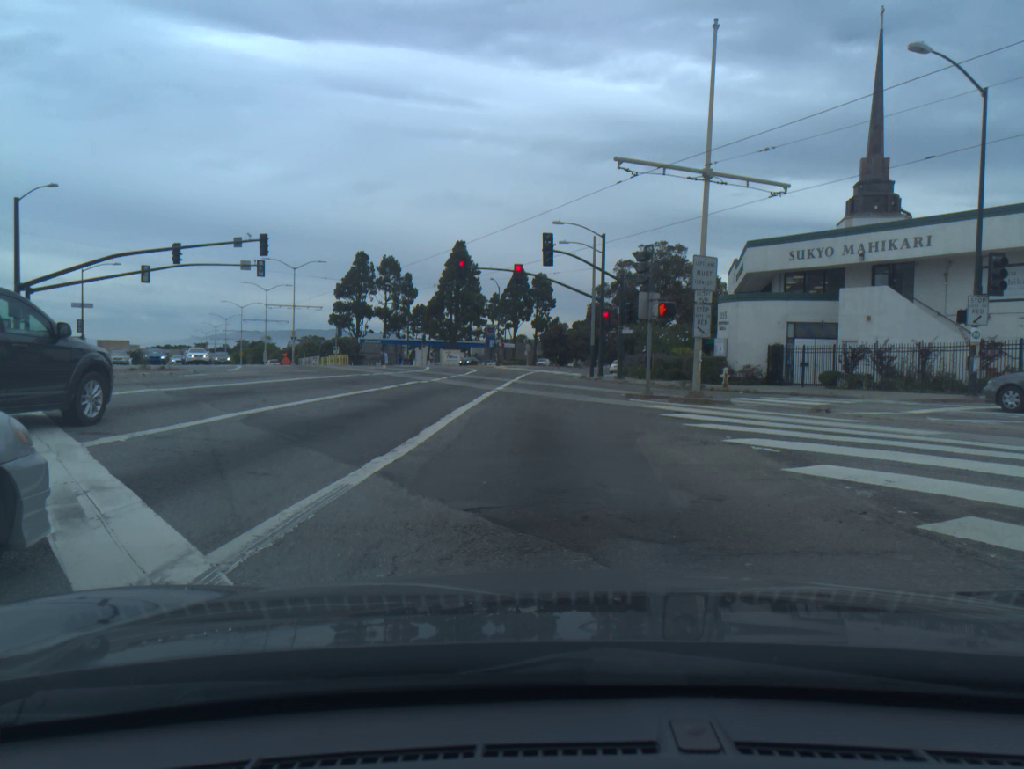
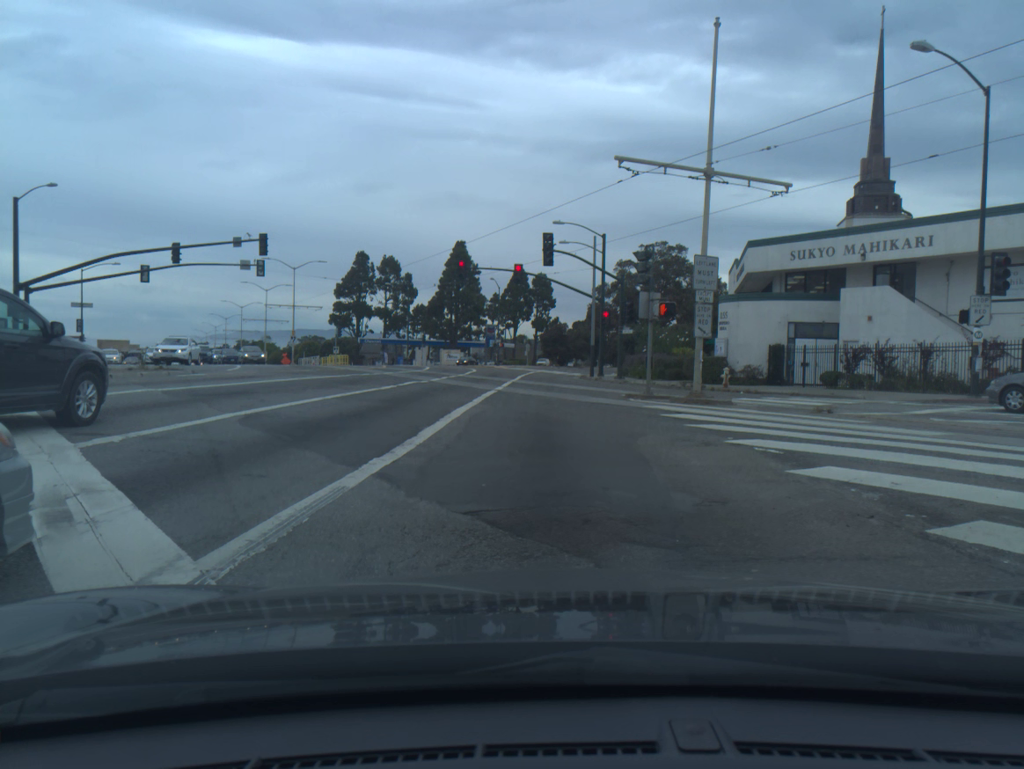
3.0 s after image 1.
(0.0, +0.1) m; 0°
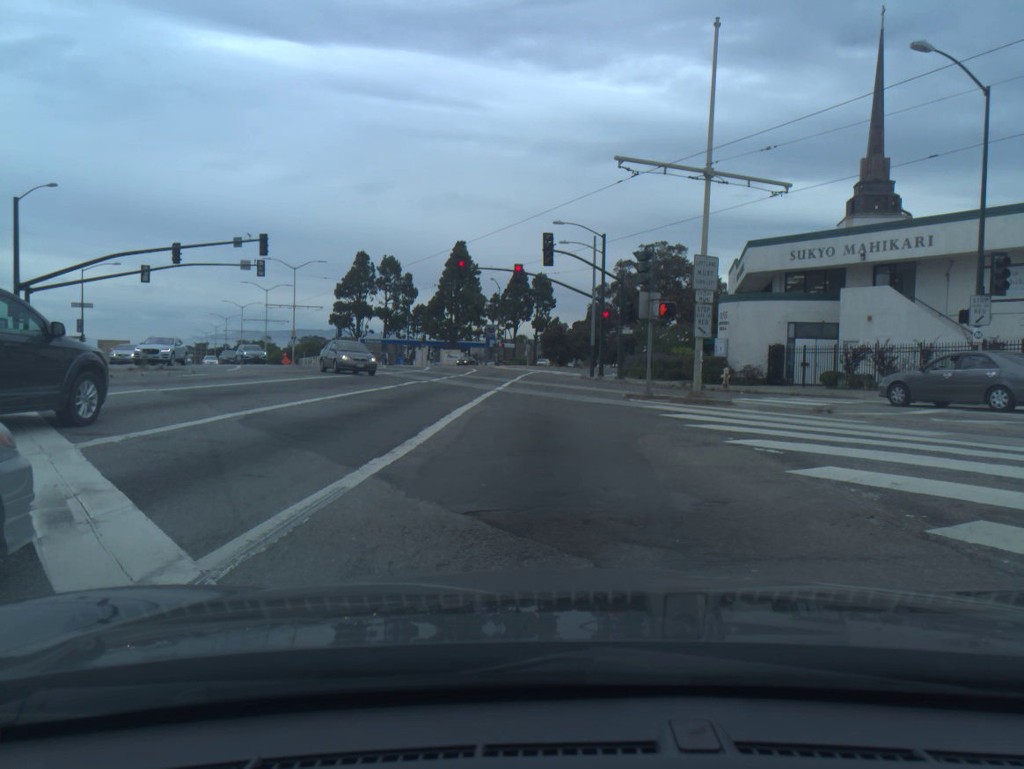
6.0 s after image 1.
(0.0, 0.0) m; 0°
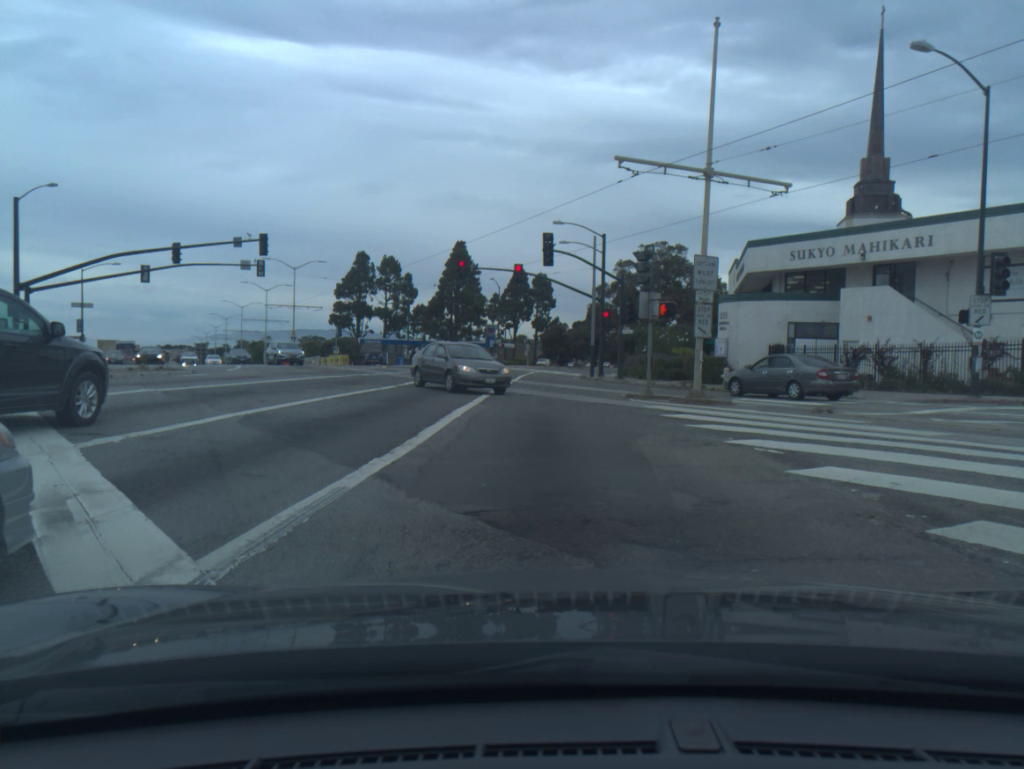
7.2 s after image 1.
(0.0, 0.0) m; 0°
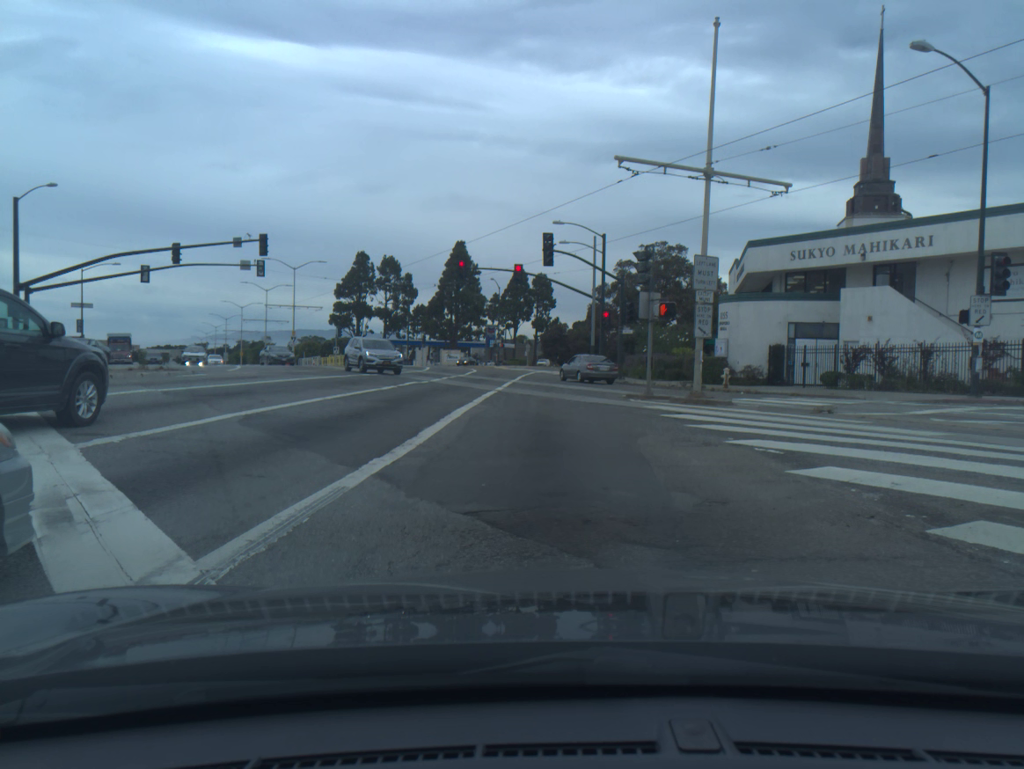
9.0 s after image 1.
(0.0, 0.0) m; 0°
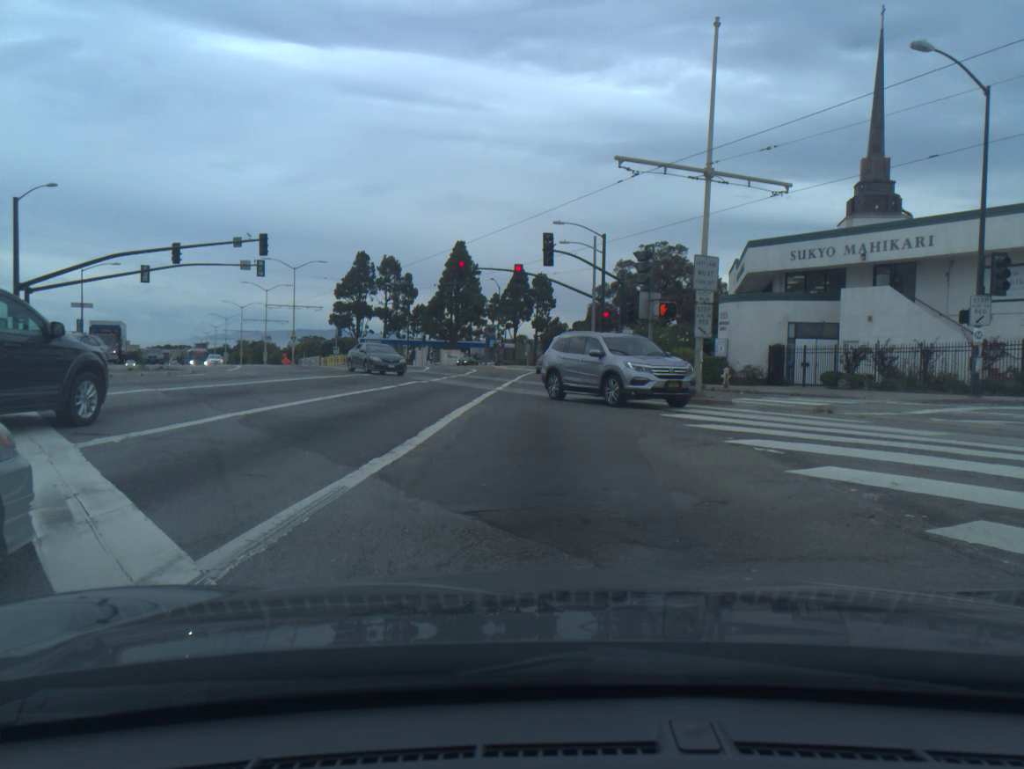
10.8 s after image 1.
(0.0, 0.0) m; 0°
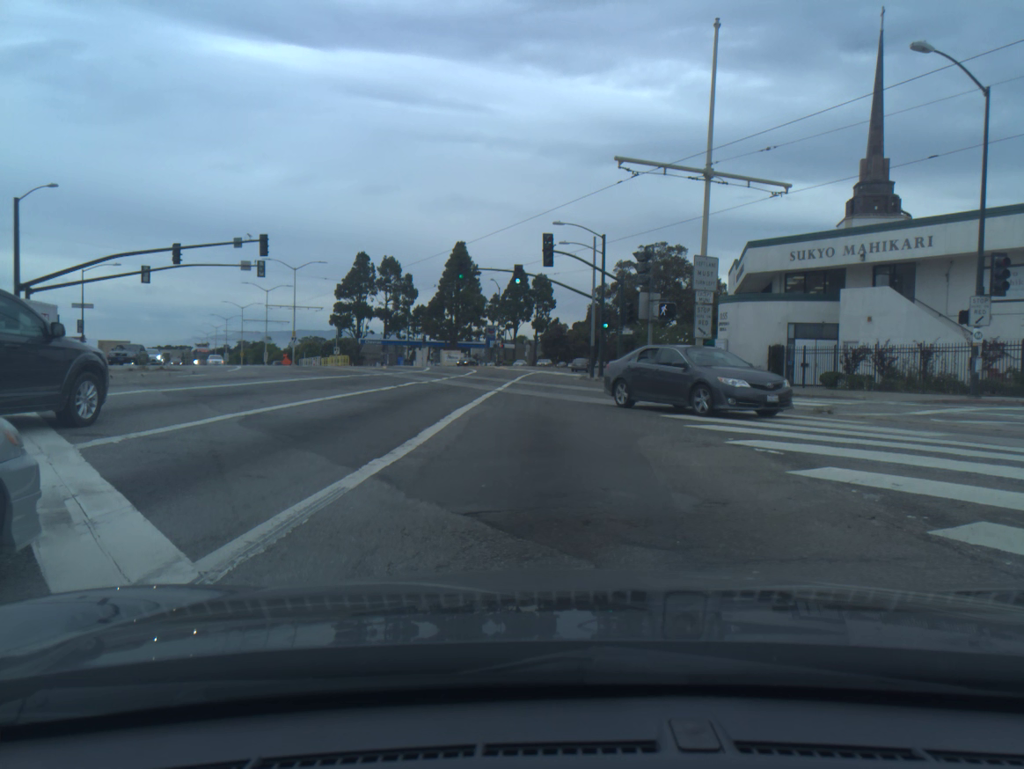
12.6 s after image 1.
(0.0, 0.0) m; 0°
